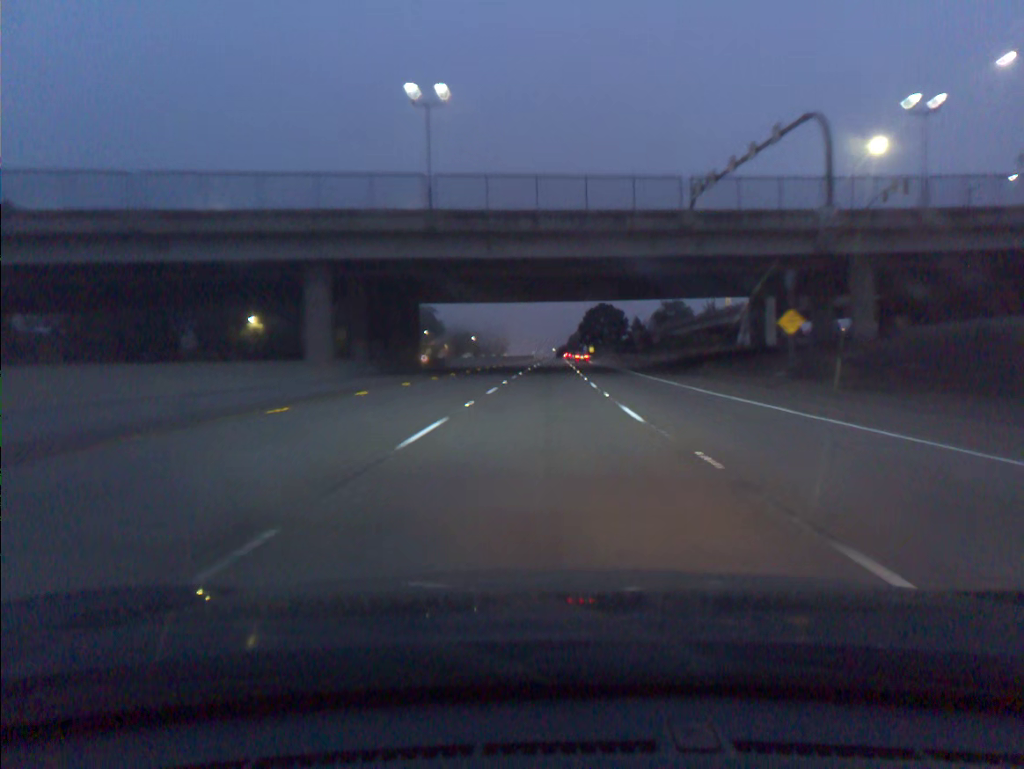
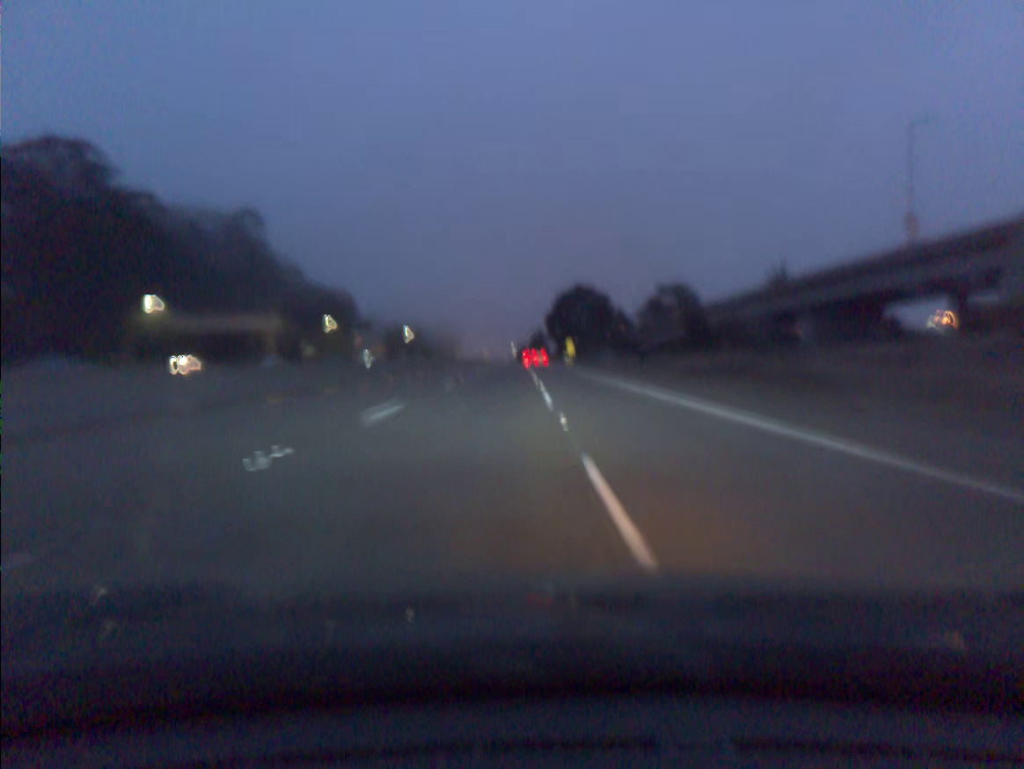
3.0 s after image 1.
(+2.5, +82.9) m; +3°
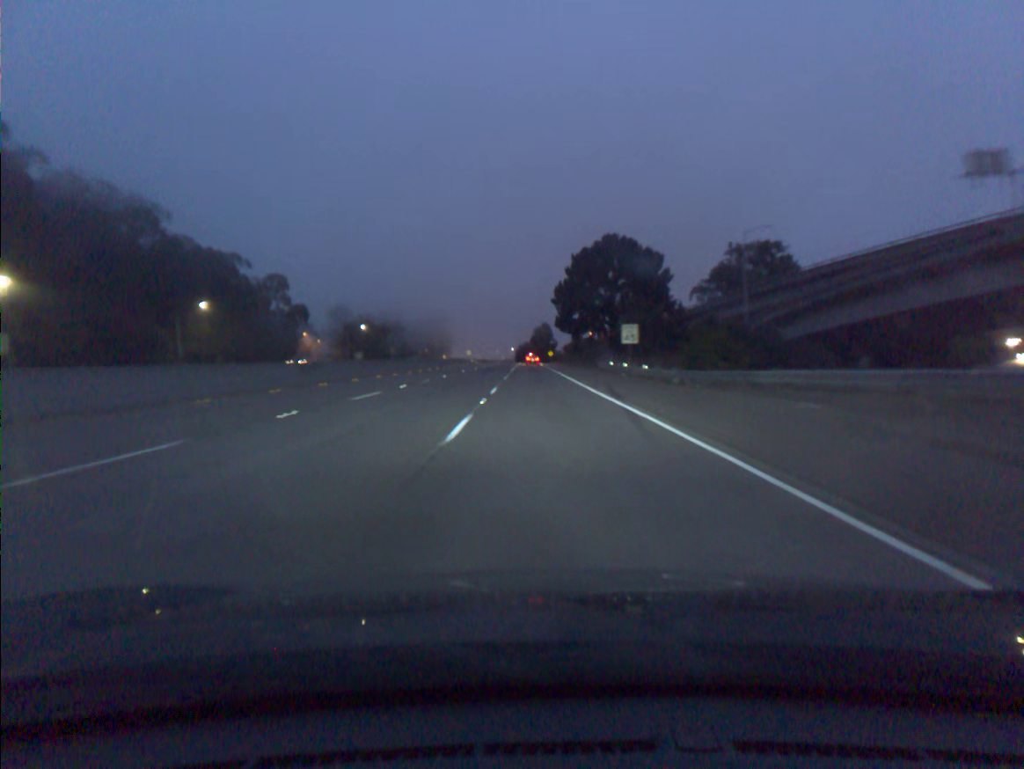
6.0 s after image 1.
(-0.2, +81.0) m; 0°
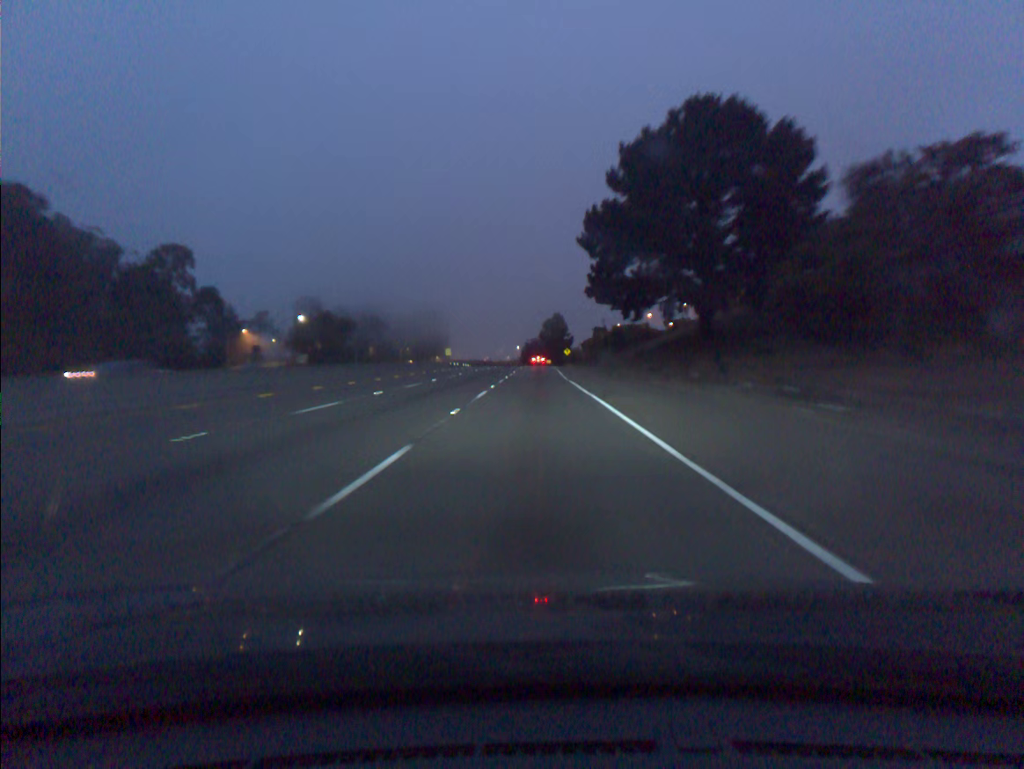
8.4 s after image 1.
(-0.5, +62.2) m; -1°
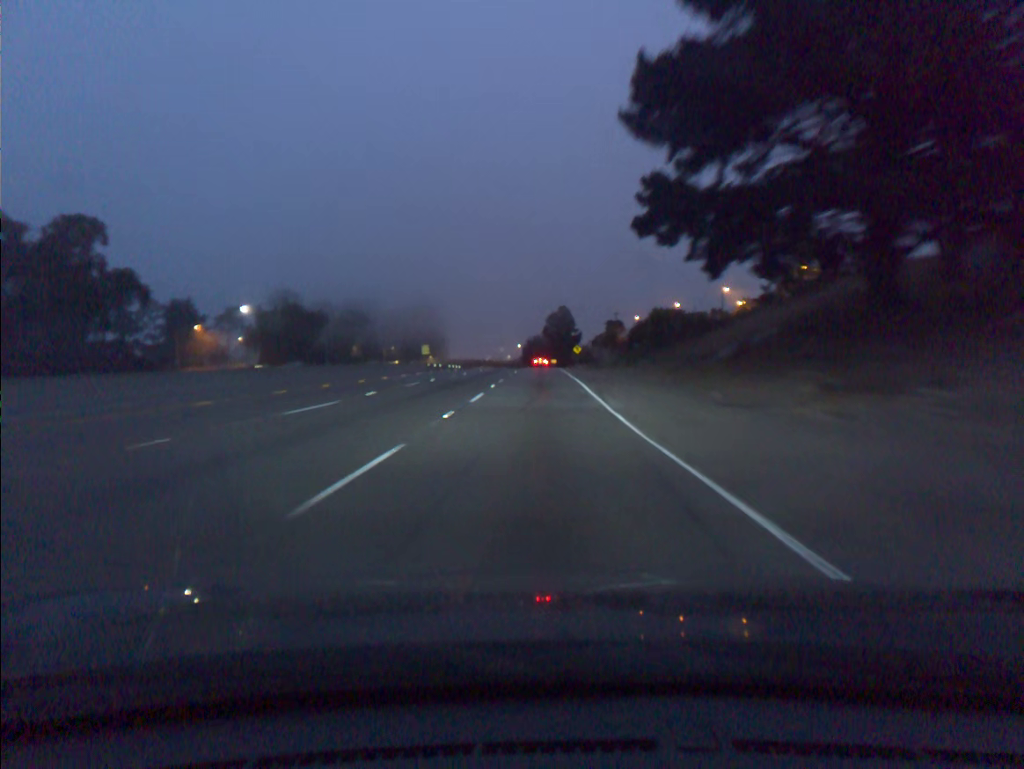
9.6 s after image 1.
(-0.1, +30.4) m; 0°
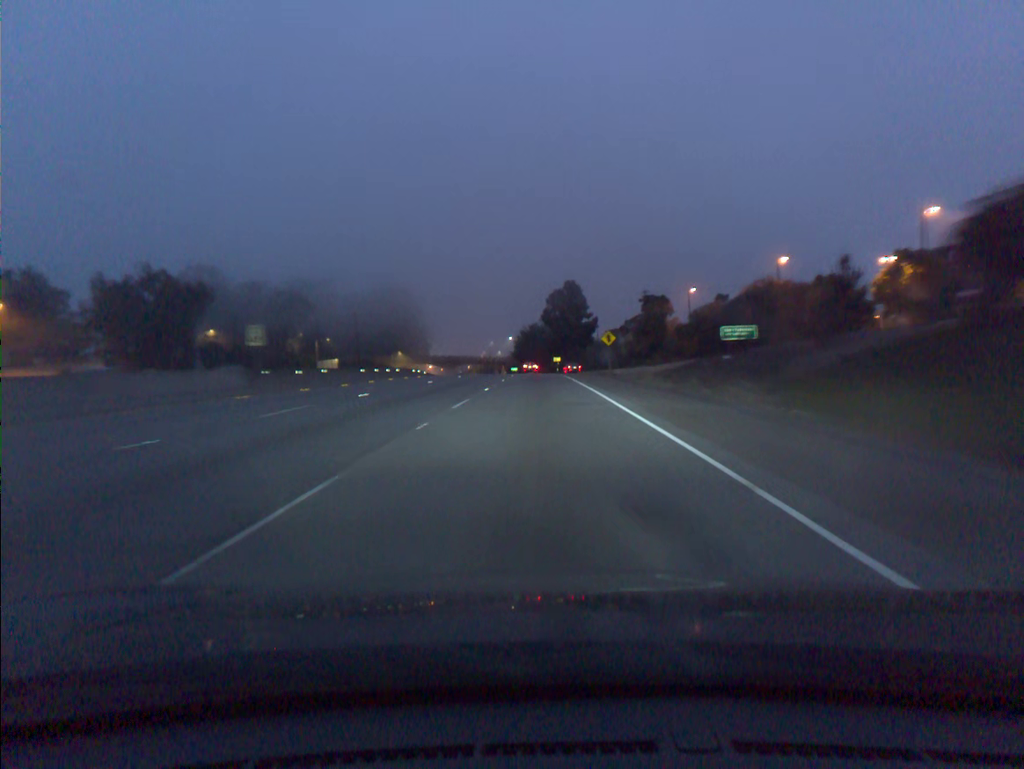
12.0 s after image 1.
(-0.1, +61.0) m; 0°
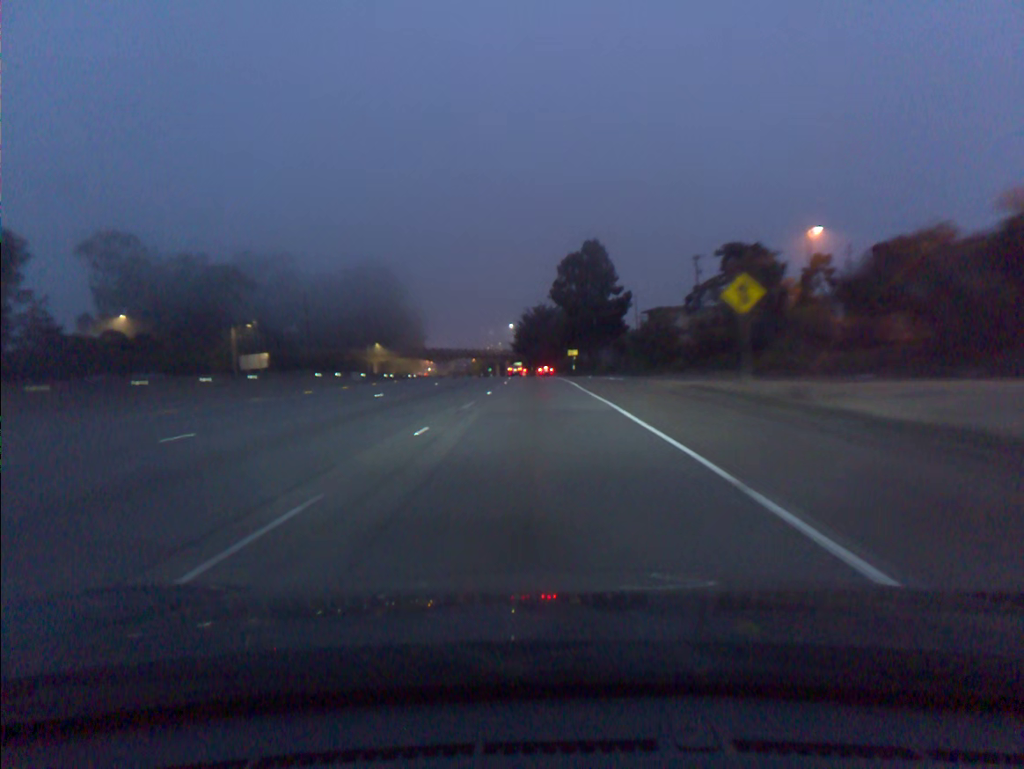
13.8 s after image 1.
(0.0, +43.9) m; -1°
